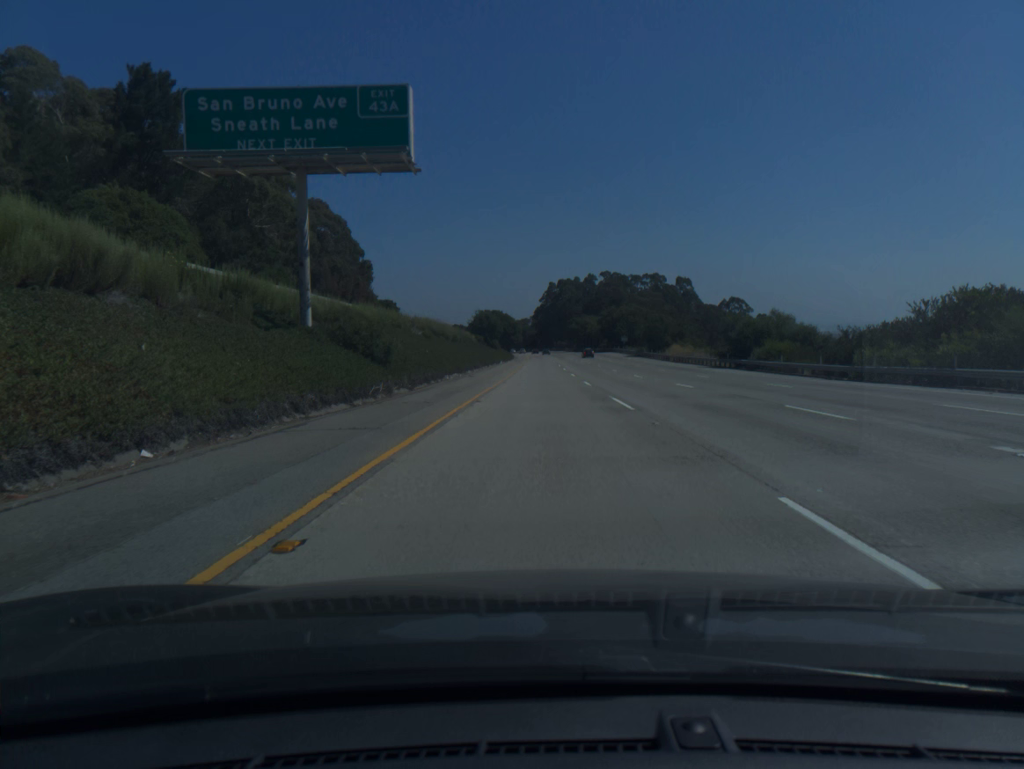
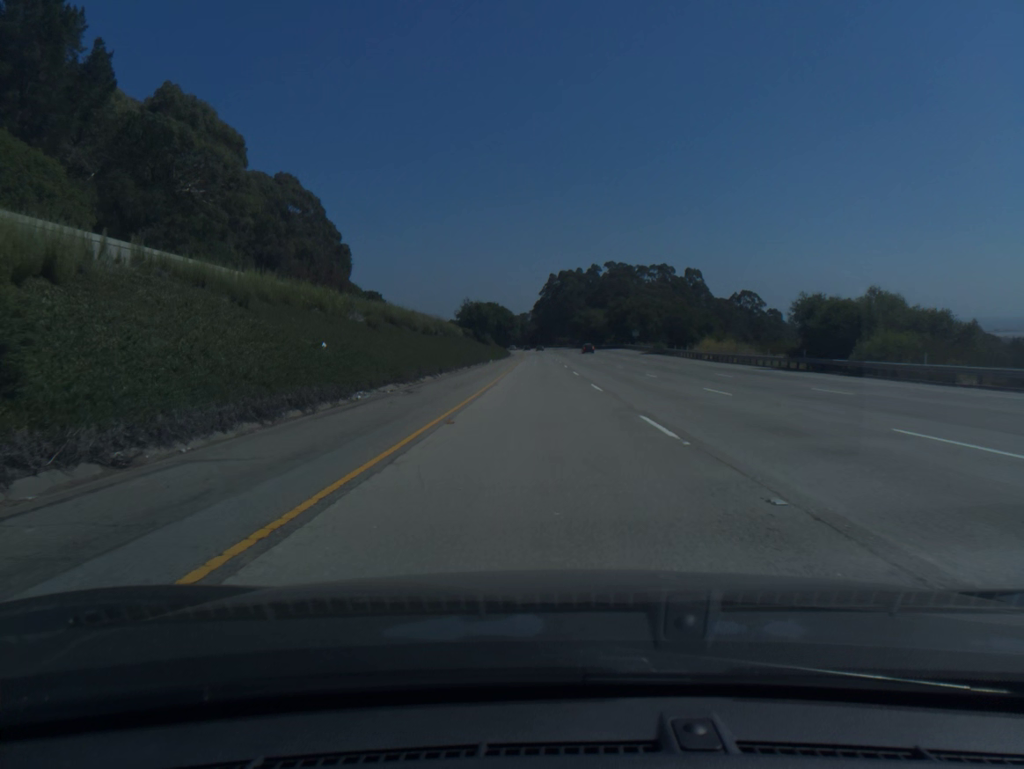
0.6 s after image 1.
(0.0, +20.5) m; 0°
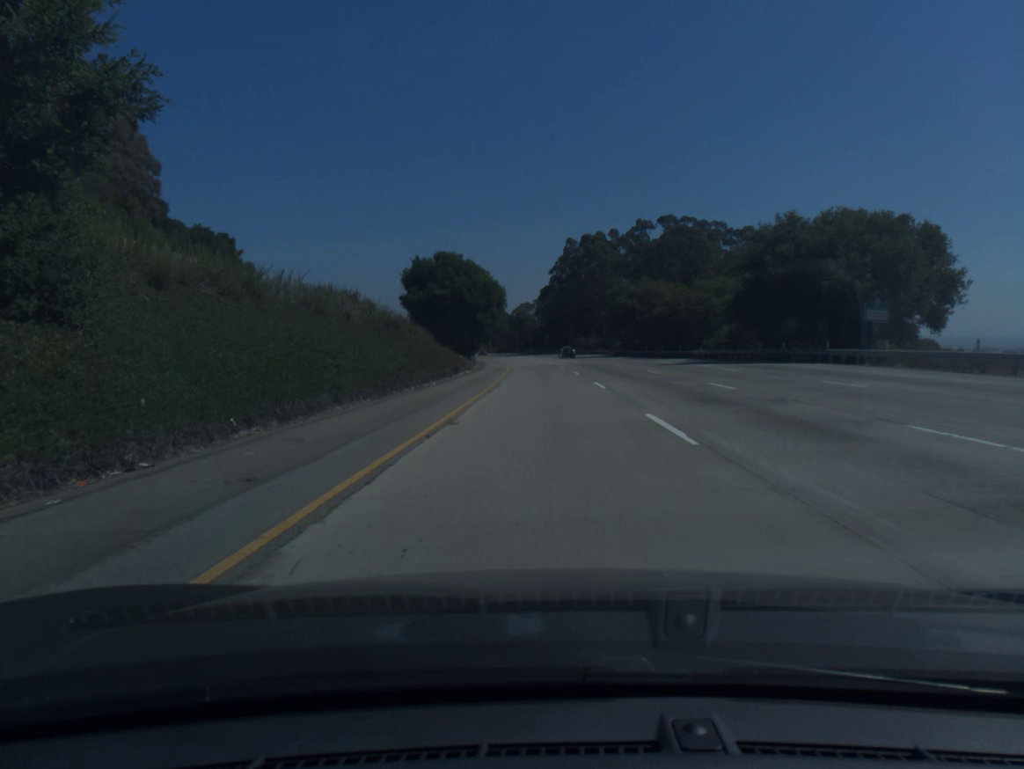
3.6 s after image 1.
(-0.5, +102.5) m; -1°
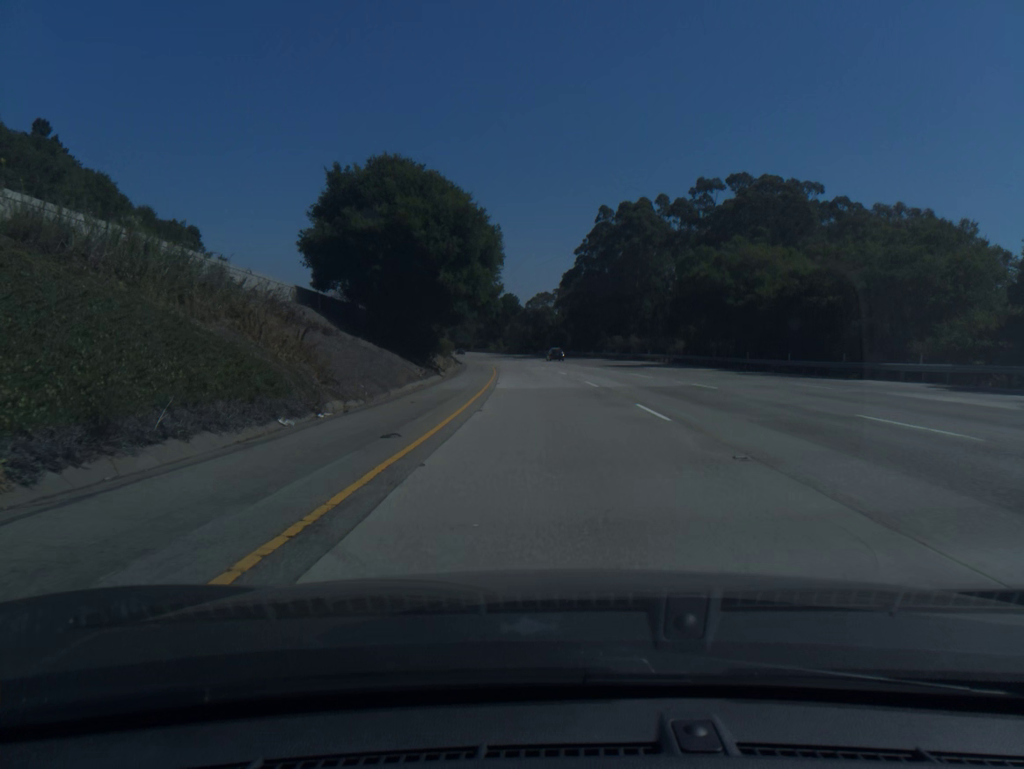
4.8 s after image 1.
(-0.3, +41.0) m; -1°
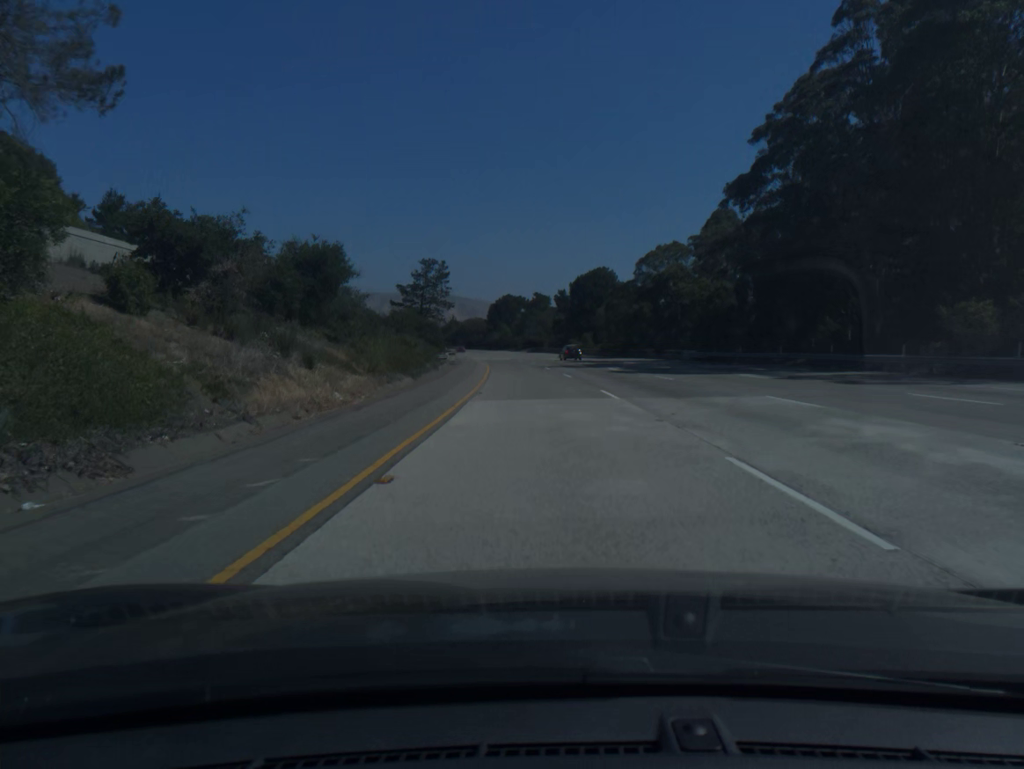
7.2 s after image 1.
(-3.9, +81.8) m; -6°
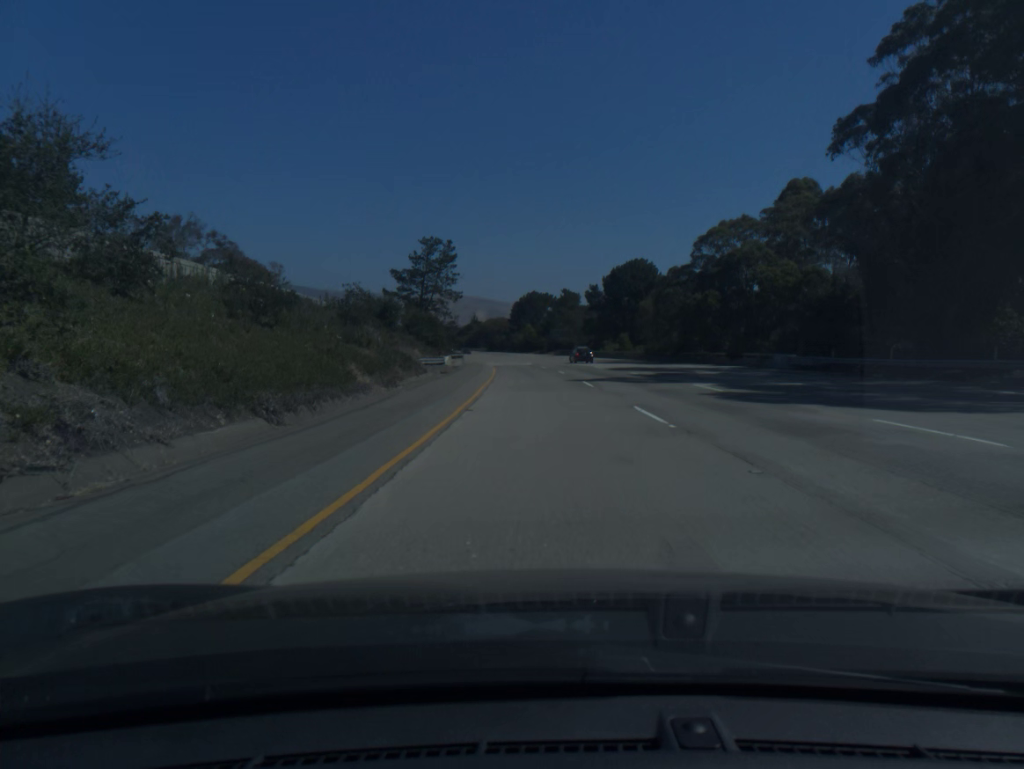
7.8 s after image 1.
(-0.3, +20.5) m; -2°
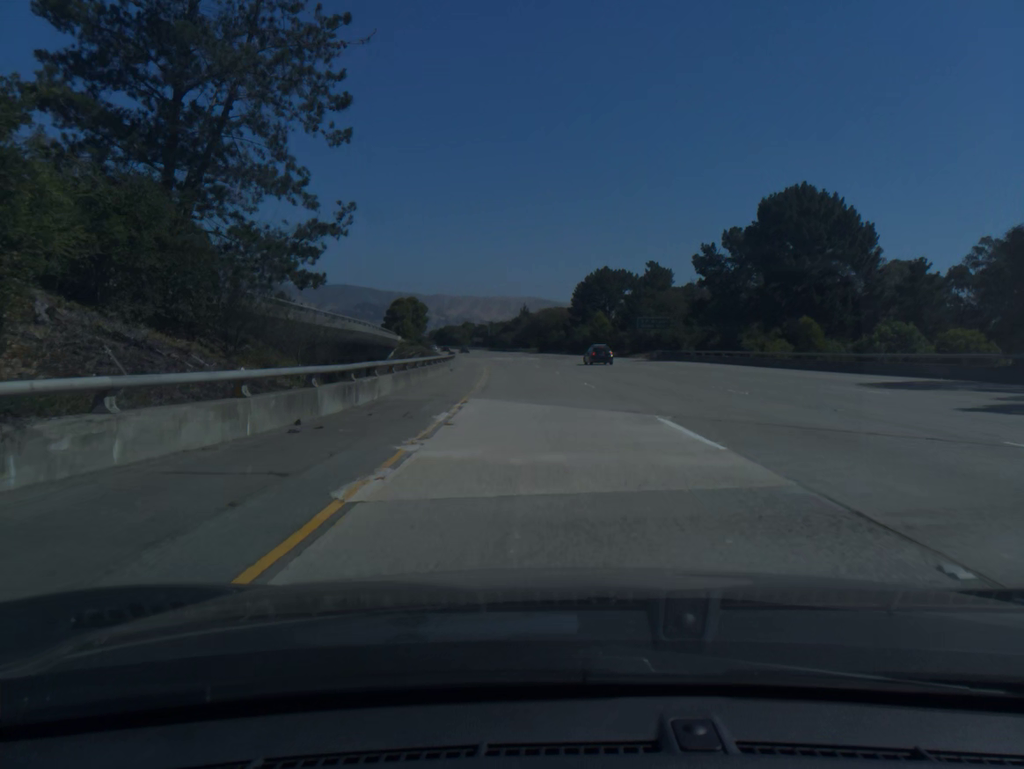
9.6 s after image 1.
(-2.5, +61.4) m; -5°
